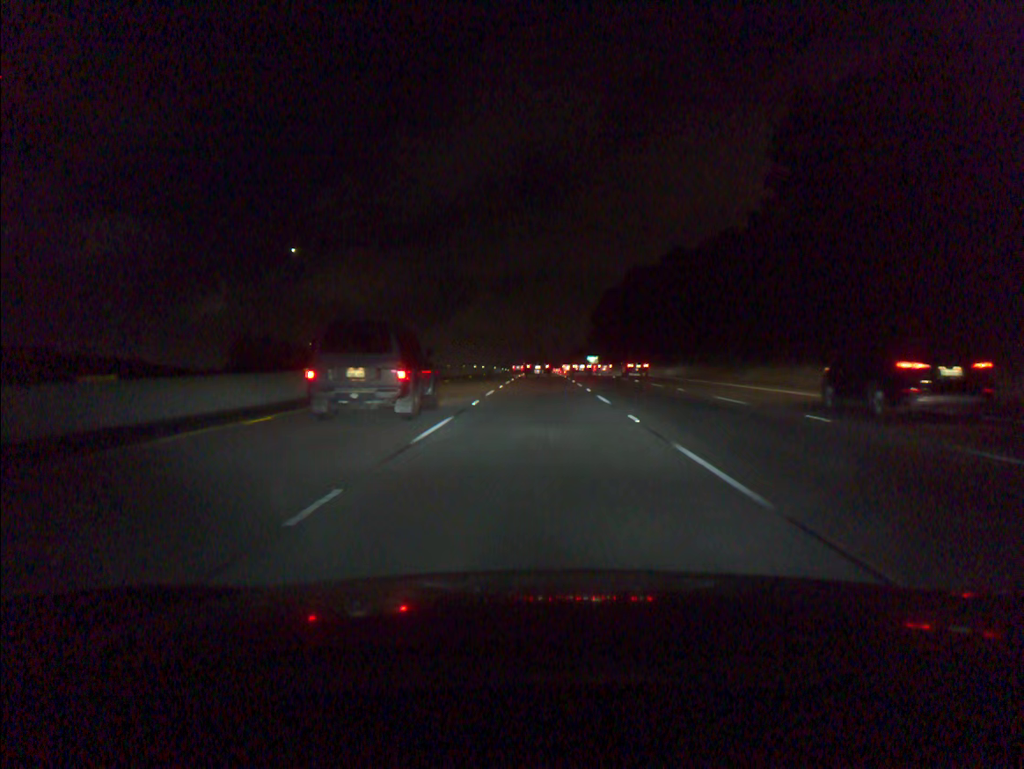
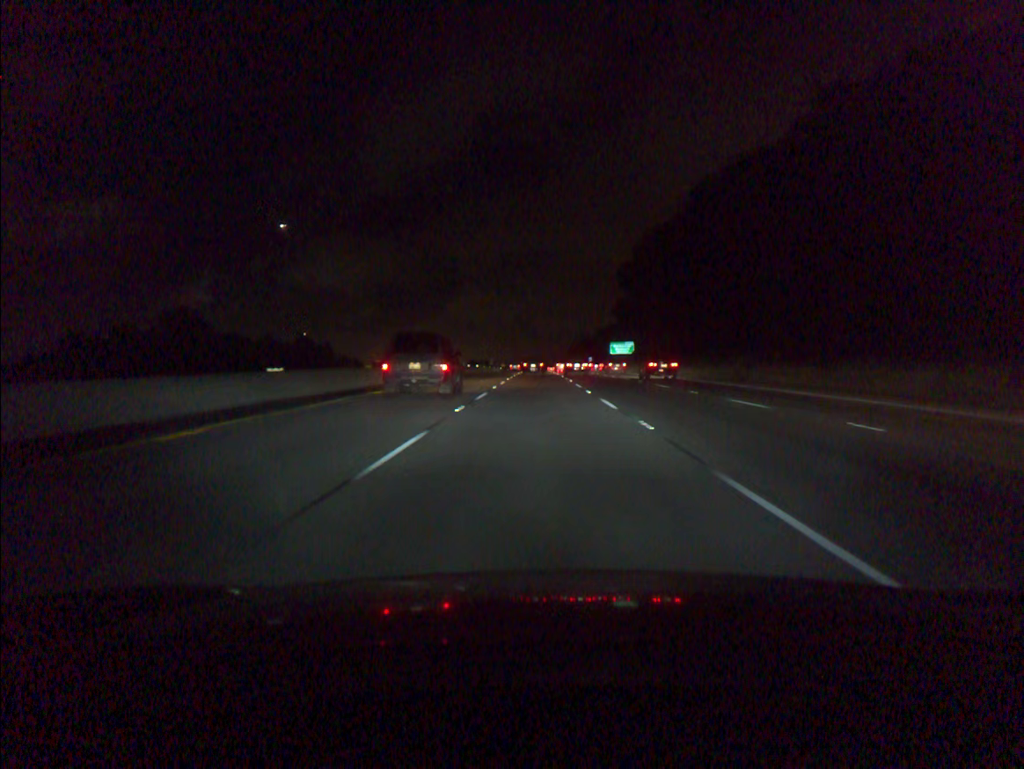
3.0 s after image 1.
(+0.2, +90.8) m; 0°
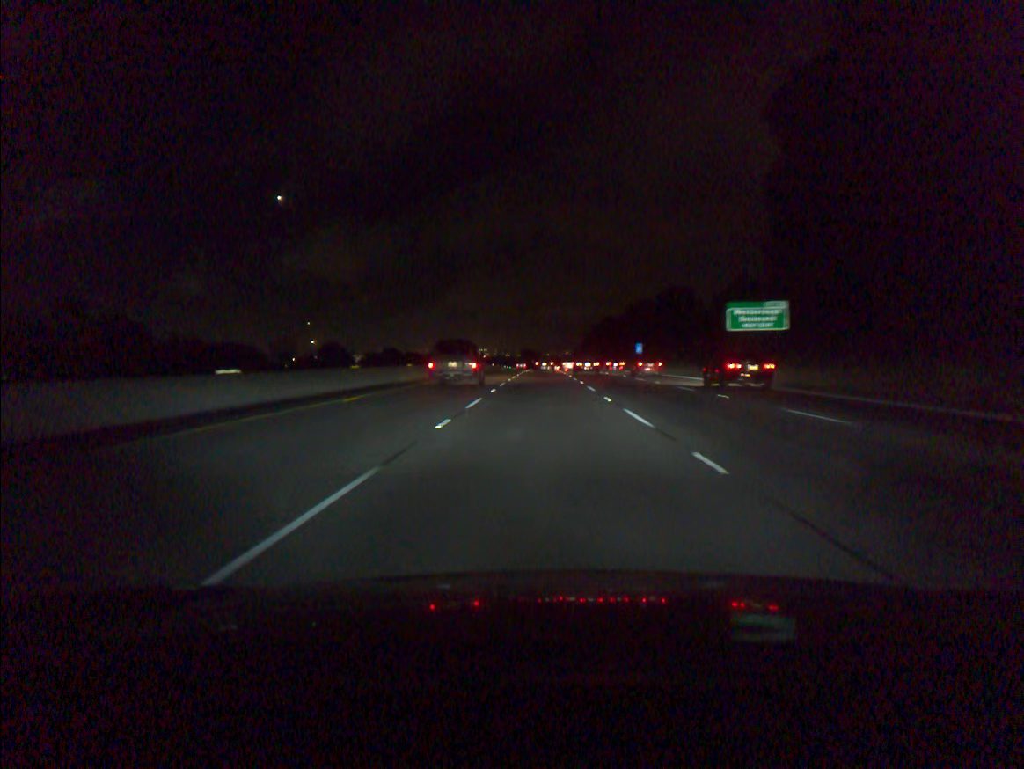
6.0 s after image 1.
(-0.4, +92.3) m; 0°
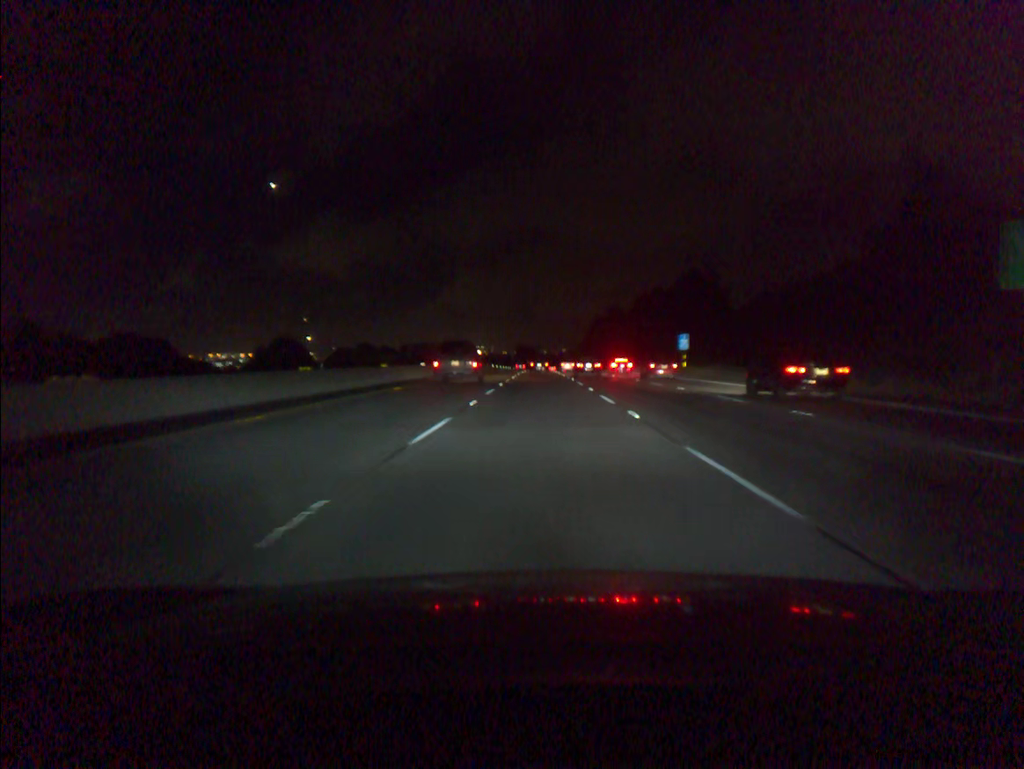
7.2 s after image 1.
(+0.1, +36.9) m; 0°
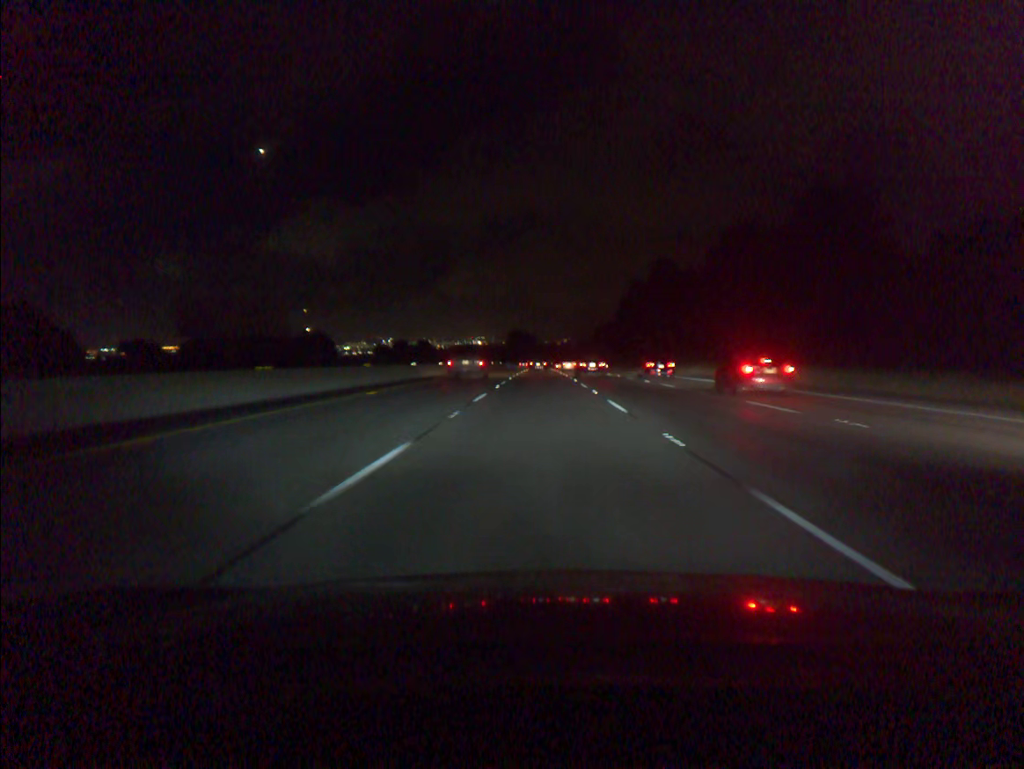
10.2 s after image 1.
(0.0, +92.0) m; 0°
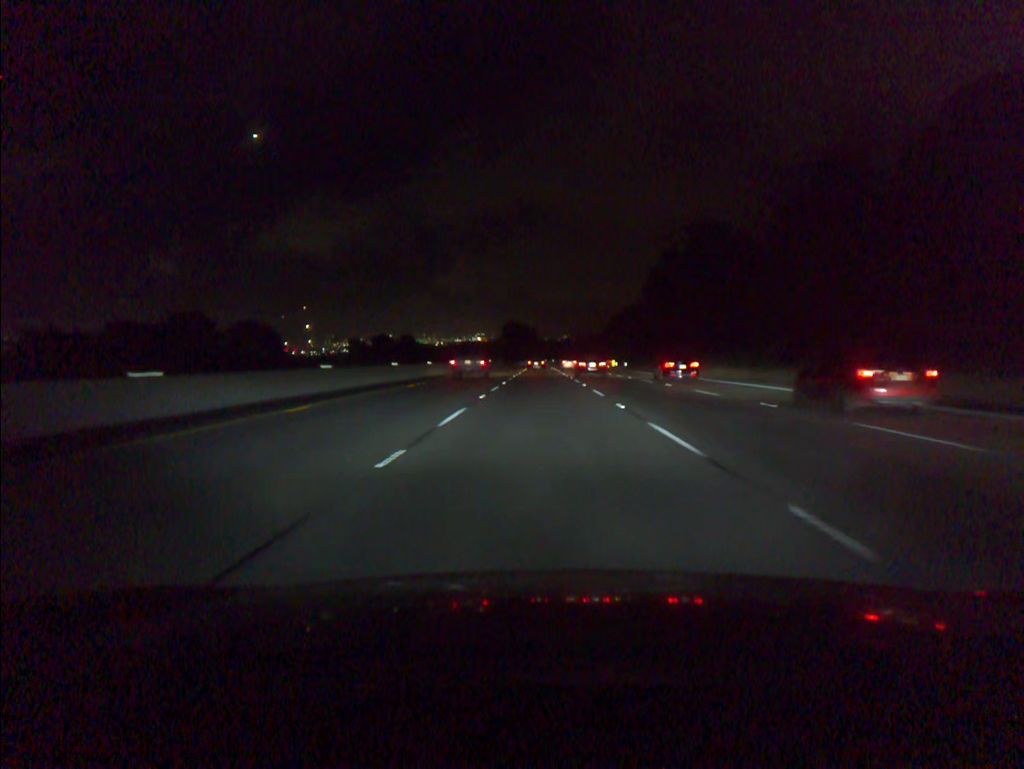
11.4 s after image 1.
(0.0, +36.8) m; 0°
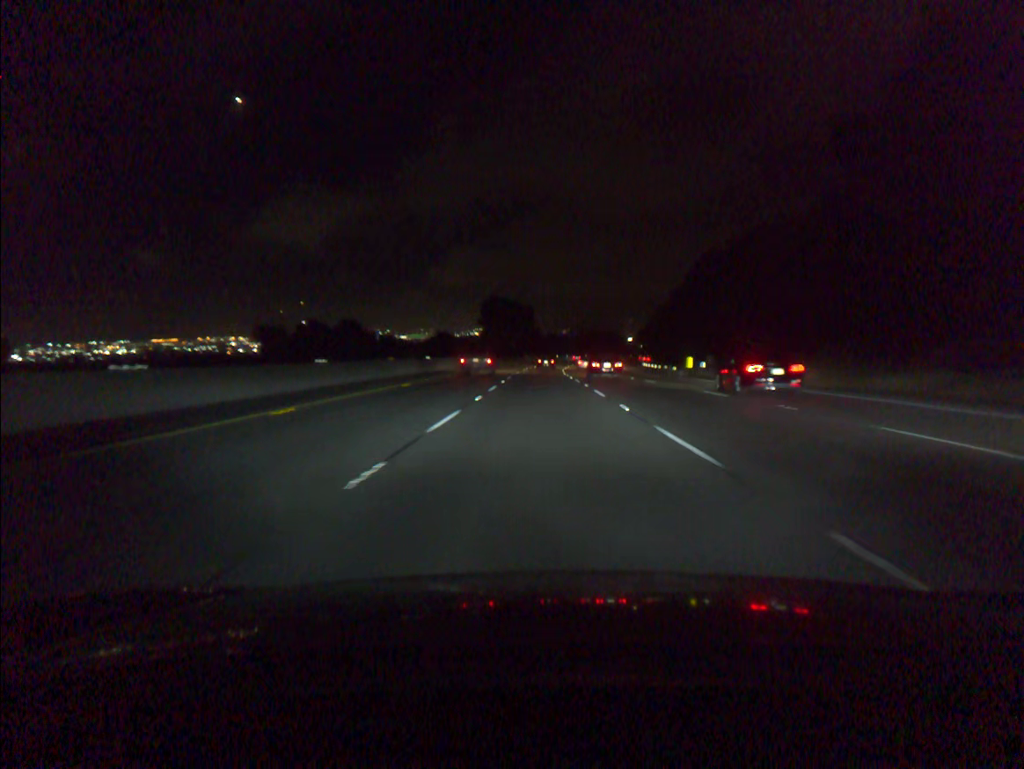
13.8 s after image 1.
(0.0, +73.9) m; 0°
